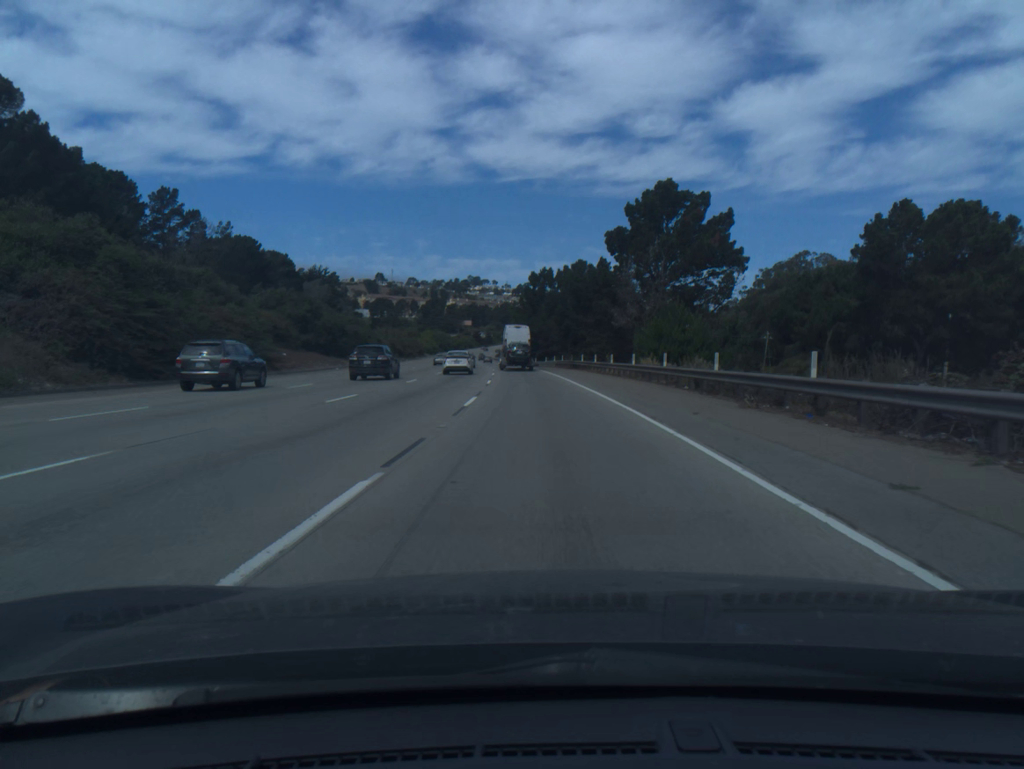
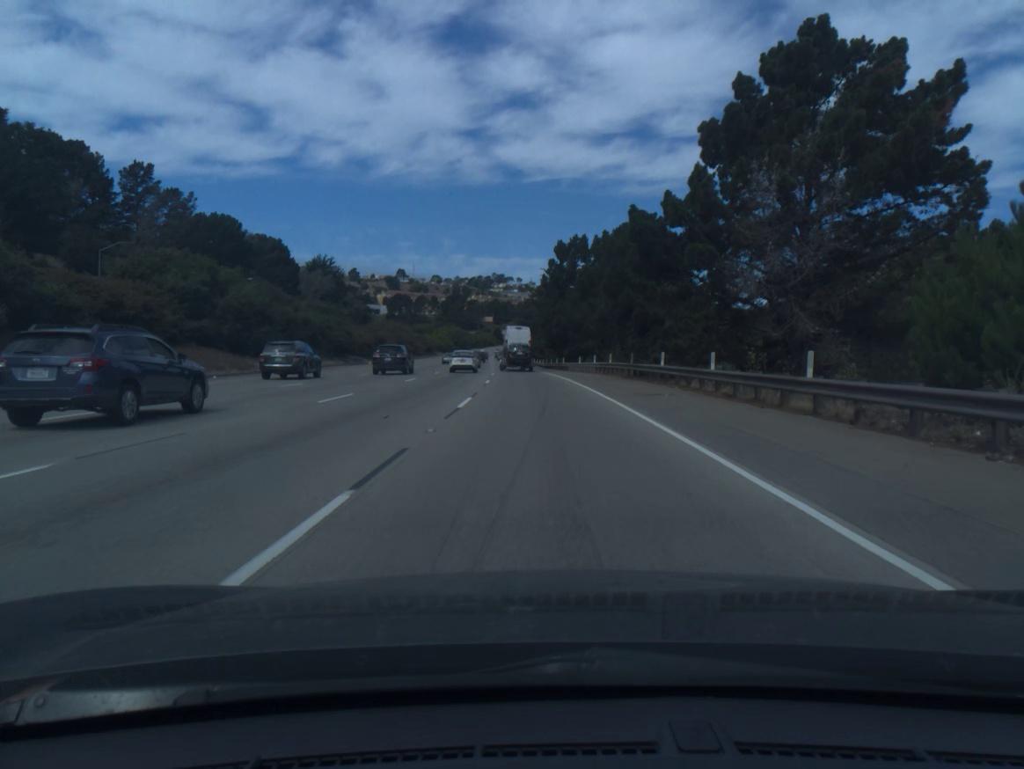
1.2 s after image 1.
(-0.5, +30.2) m; -2°
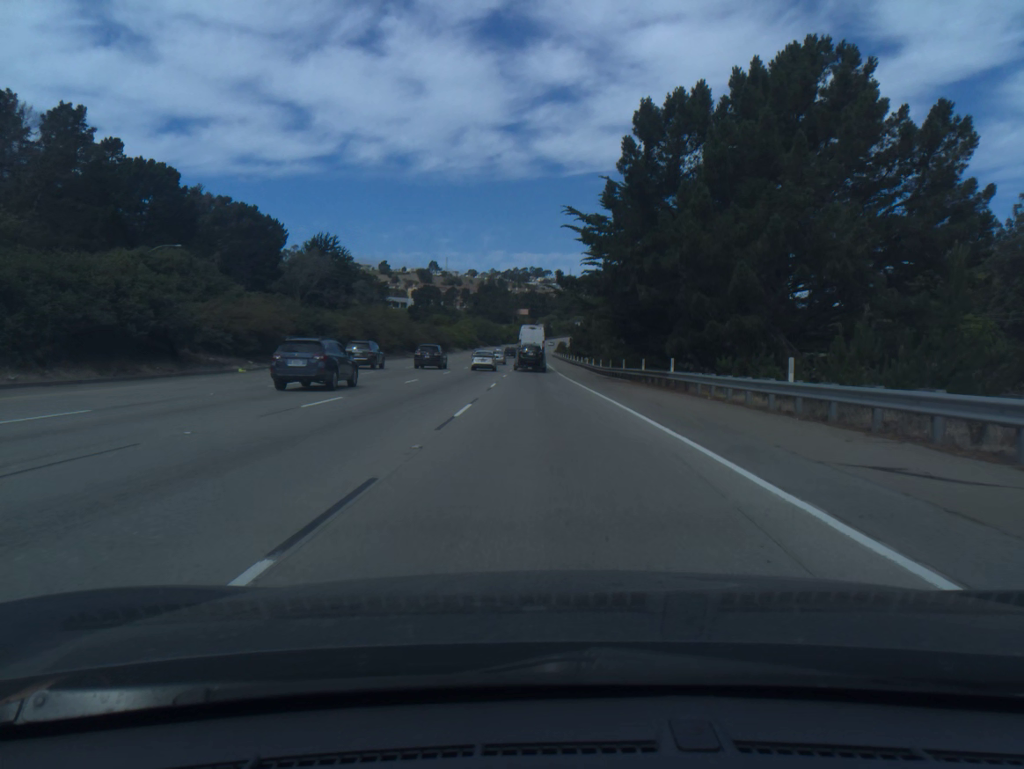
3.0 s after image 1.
(-1.2, +45.7) m; -3°
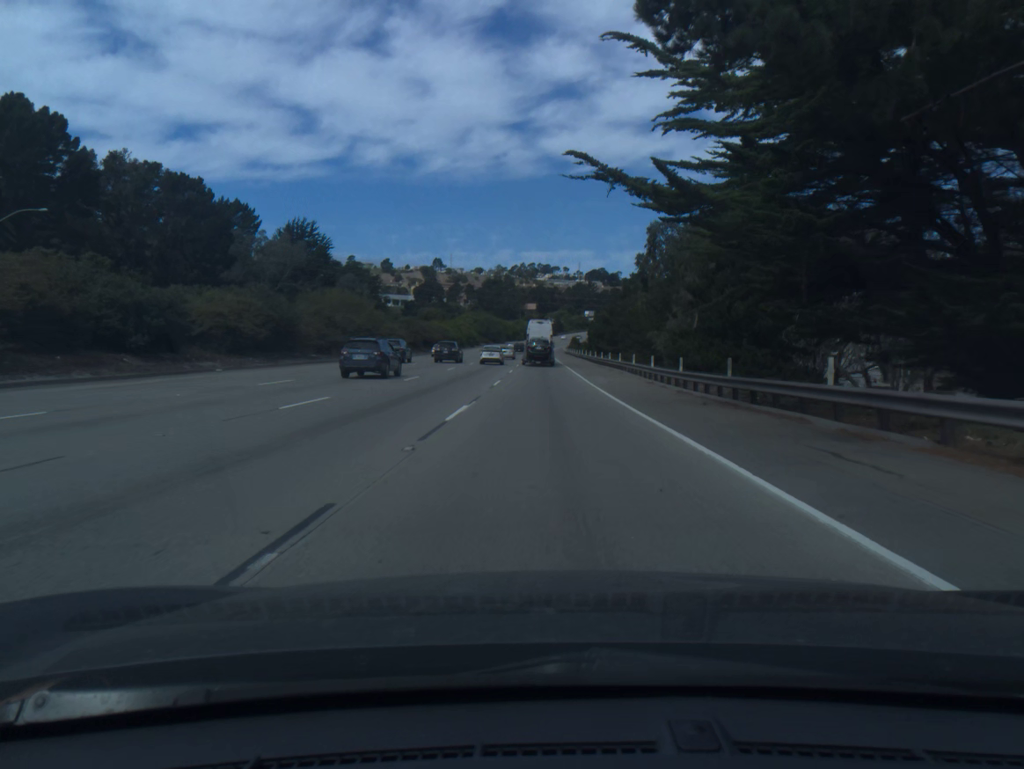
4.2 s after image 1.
(-0.3, +30.8) m; -1°
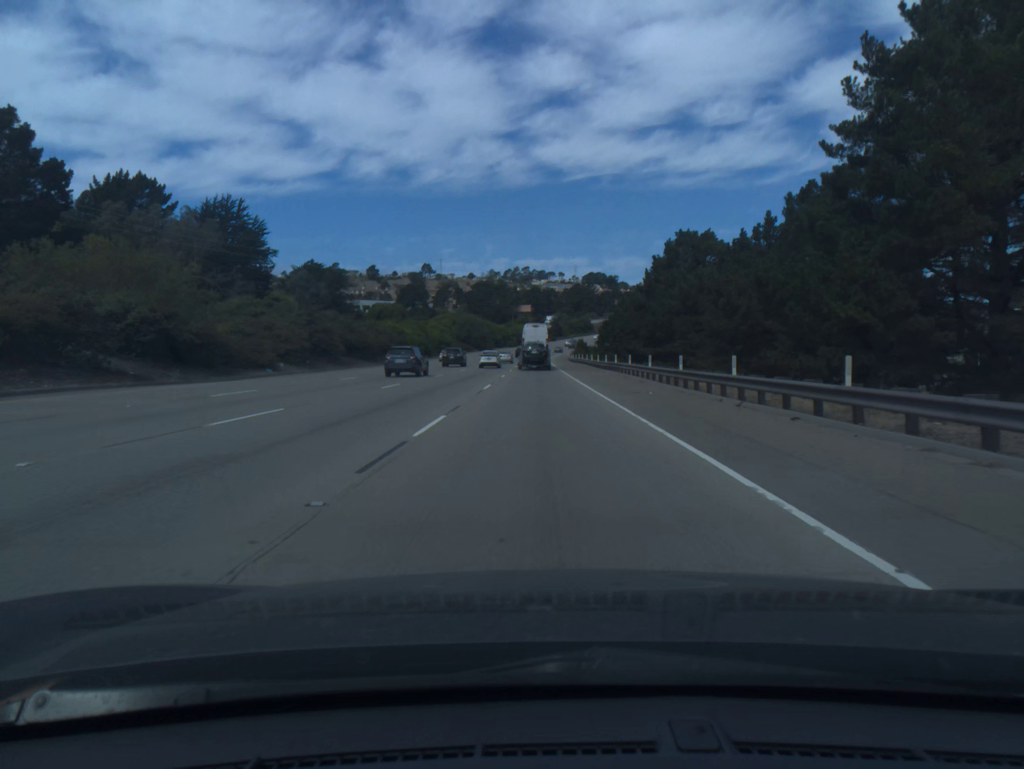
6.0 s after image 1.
(+0.1, +46.8) m; 0°
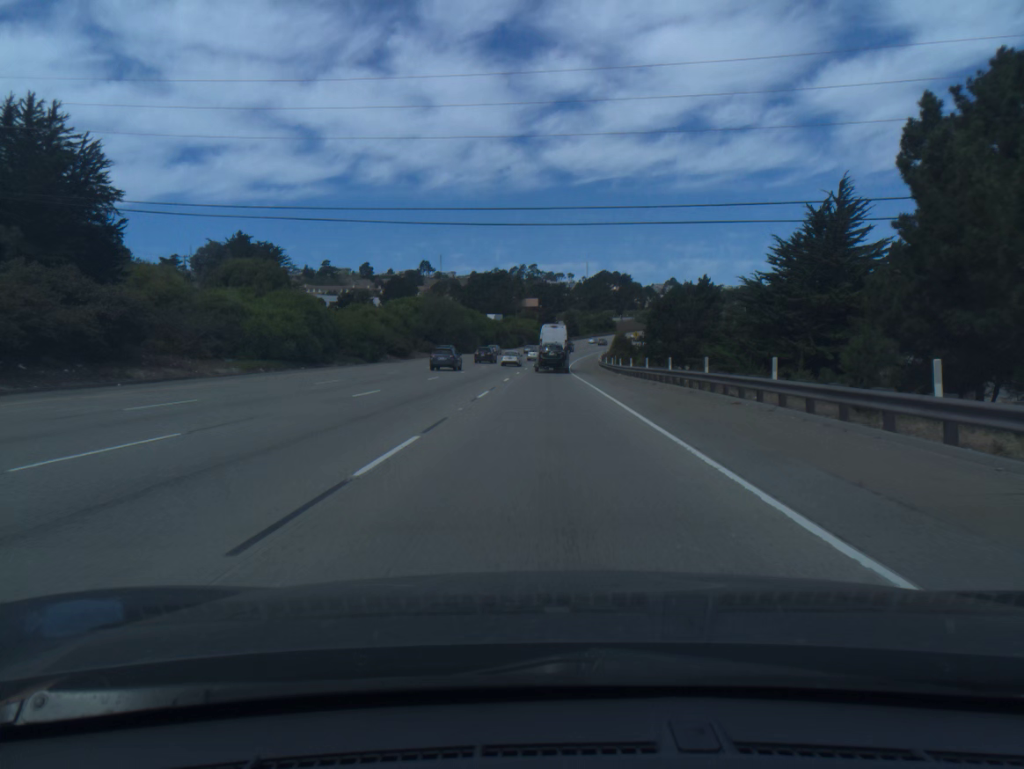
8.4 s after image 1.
(-0.2, +63.5) m; 0°
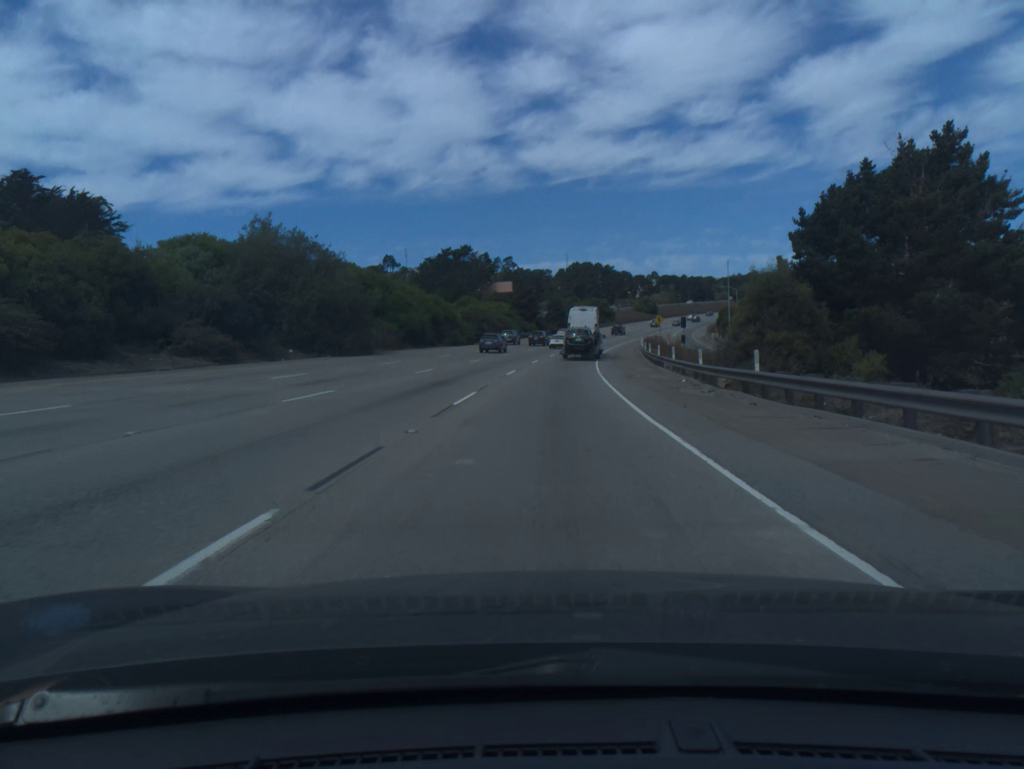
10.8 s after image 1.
(+0.5, +64.1) m; +1°
